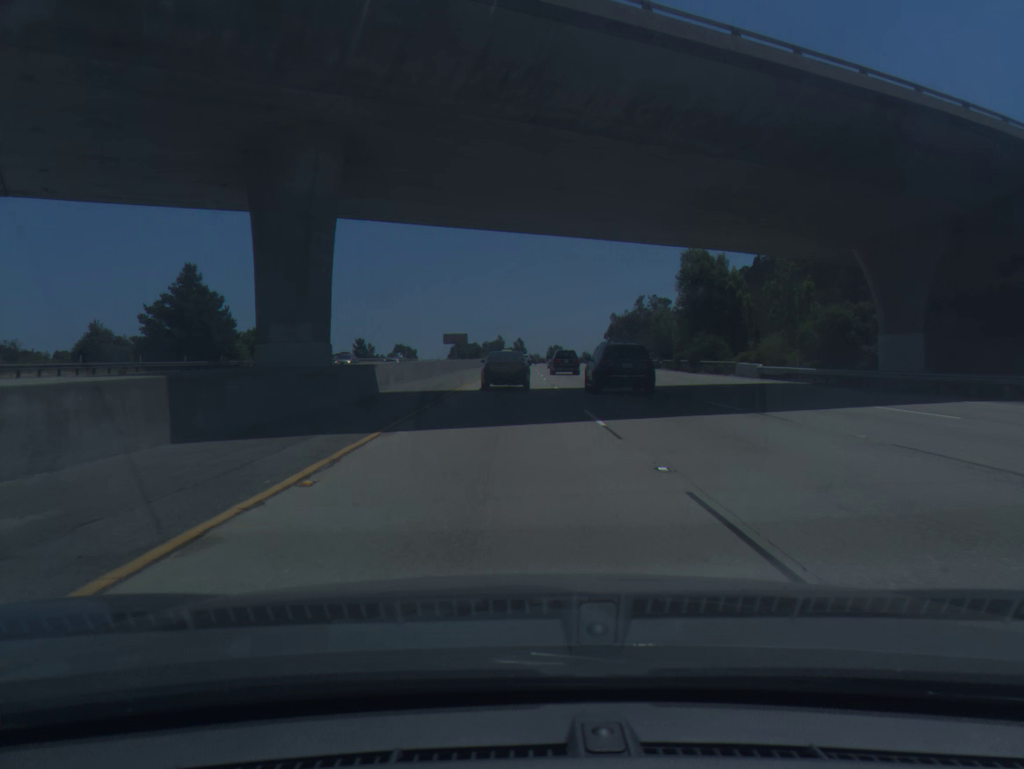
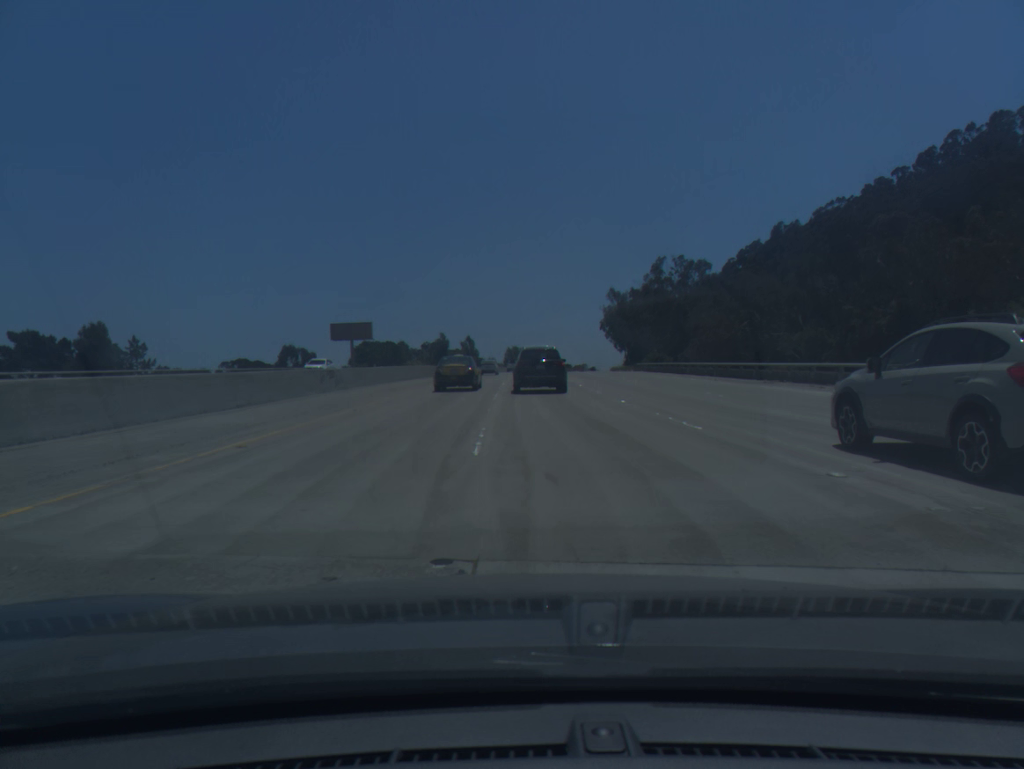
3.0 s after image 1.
(+2.1, +90.4) m; +3°
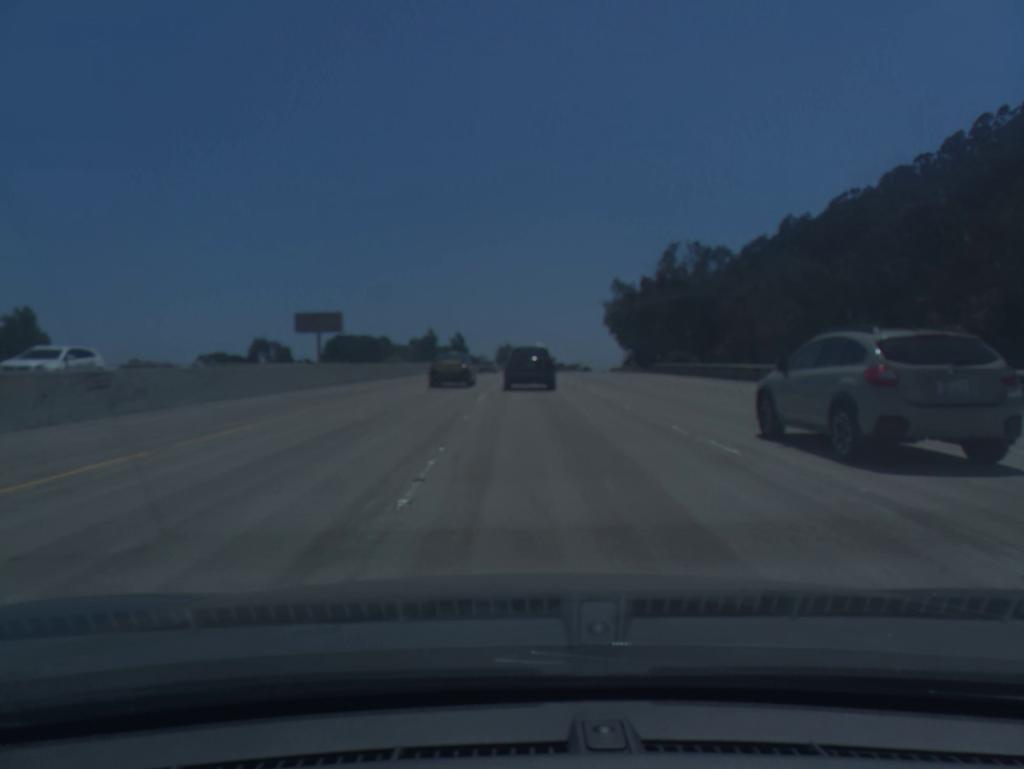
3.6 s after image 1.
(0.0, +18.3) m; 0°
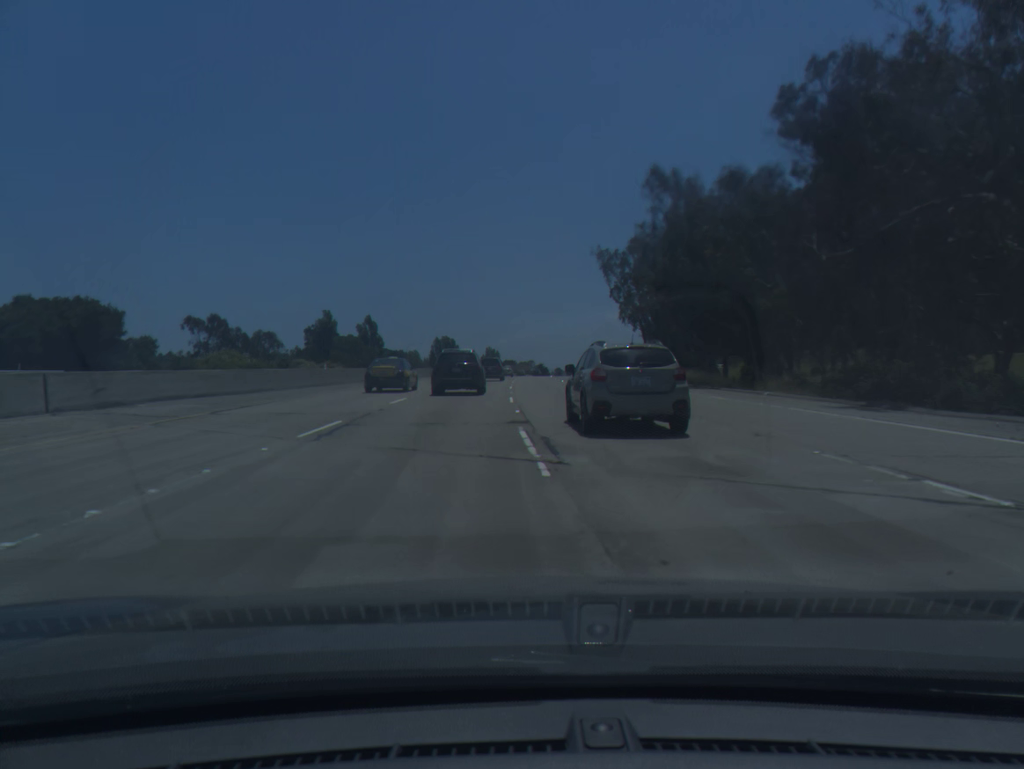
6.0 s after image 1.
(+2.3, +74.1) m; +4°
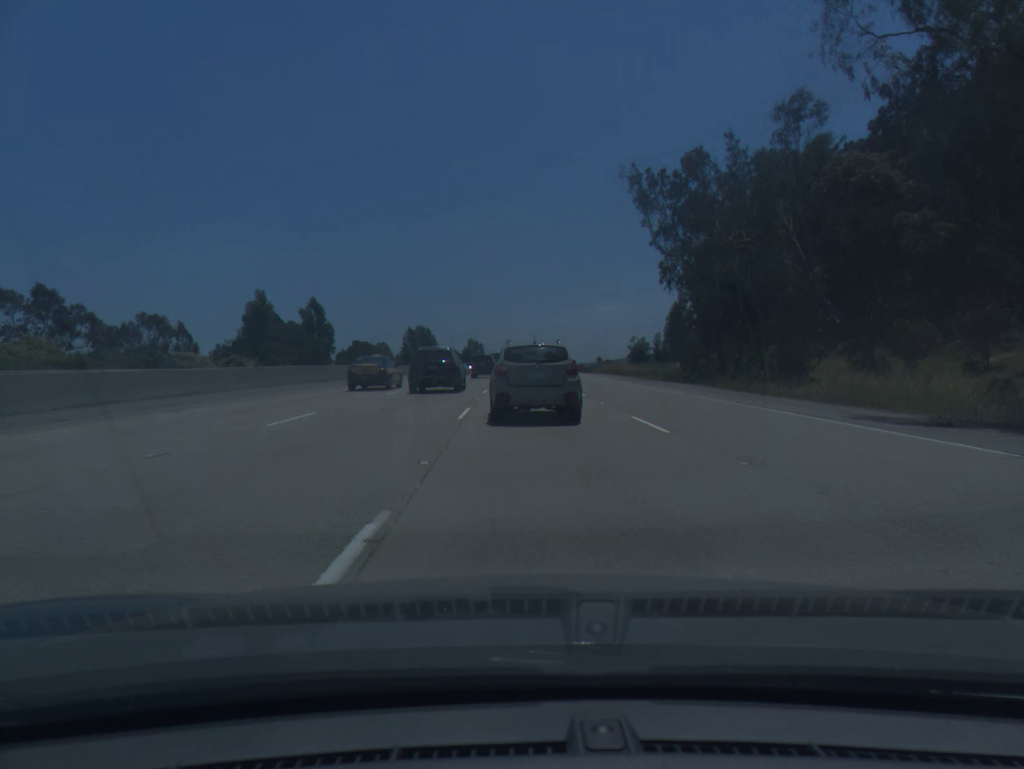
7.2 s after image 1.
(+0.5, +37.0) m; +1°
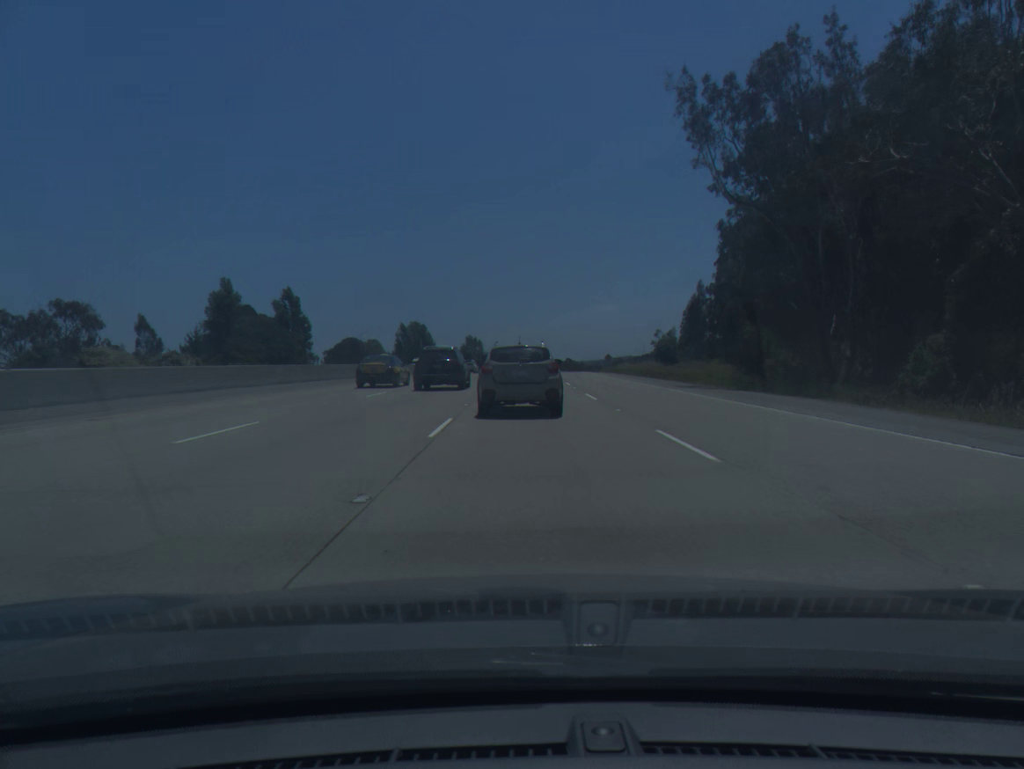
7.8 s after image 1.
(0.0, +18.4) m; 0°
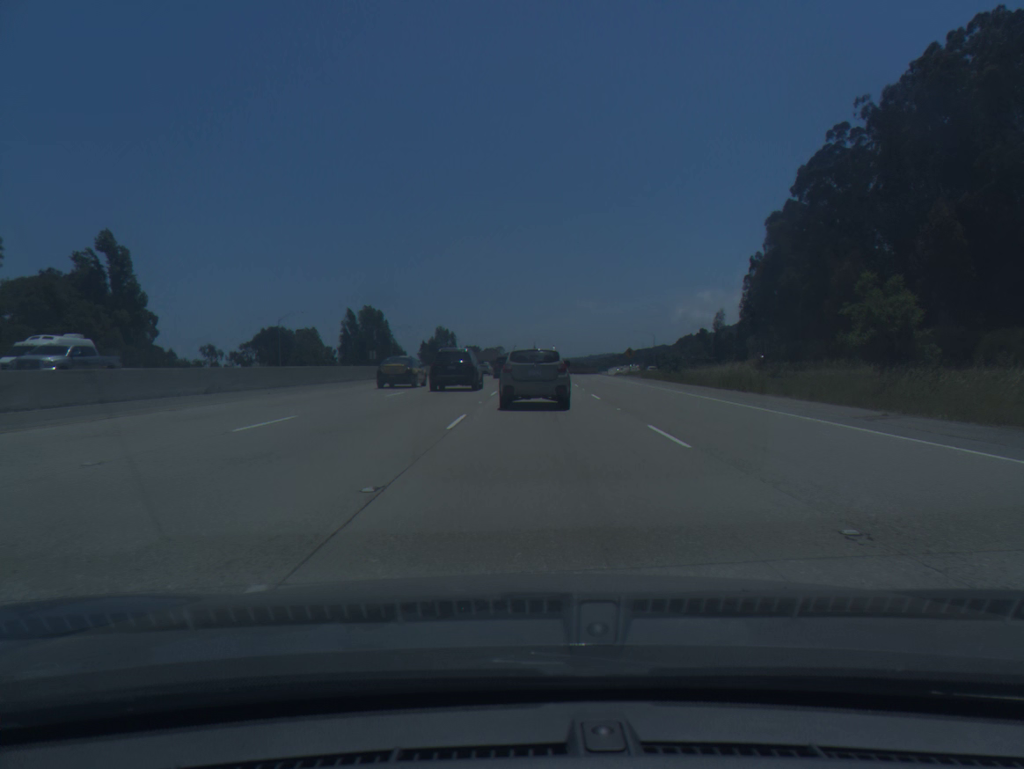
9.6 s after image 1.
(+0.4, +55.1) m; +1°
